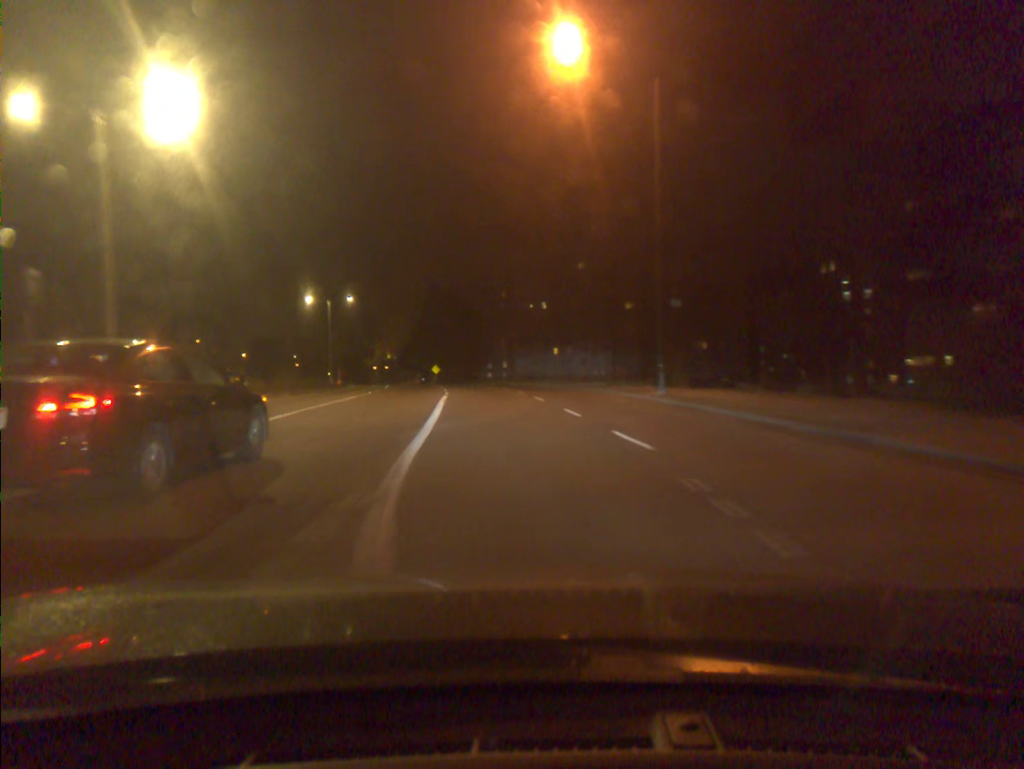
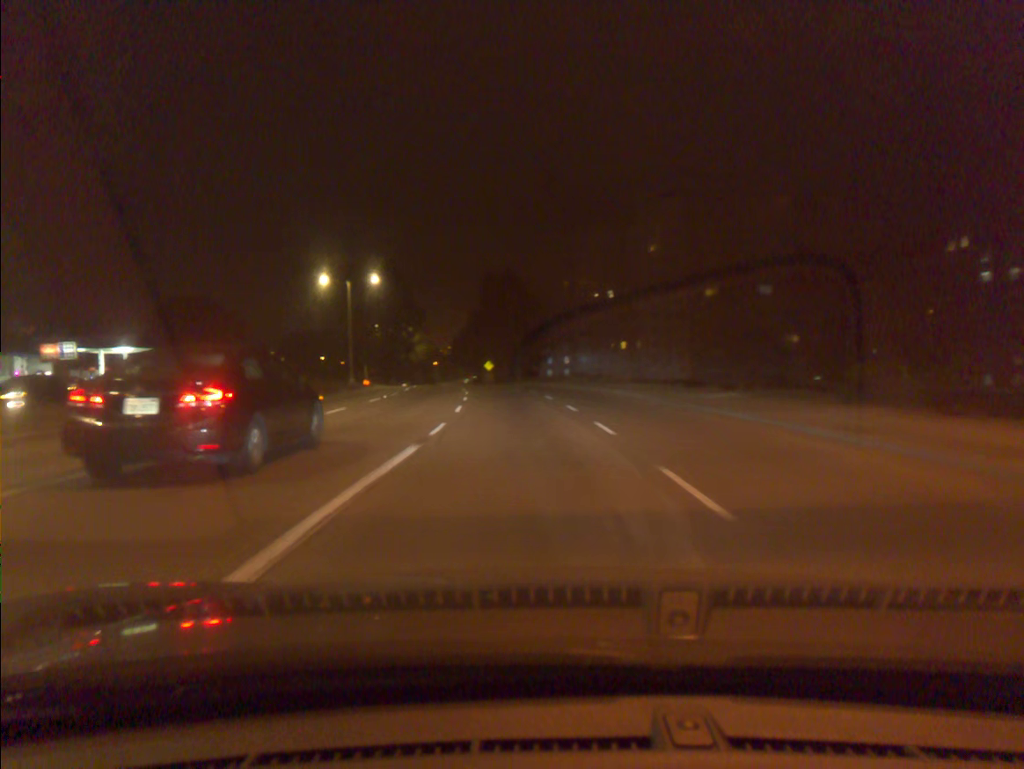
(-0.7, +18.0) m; -4°
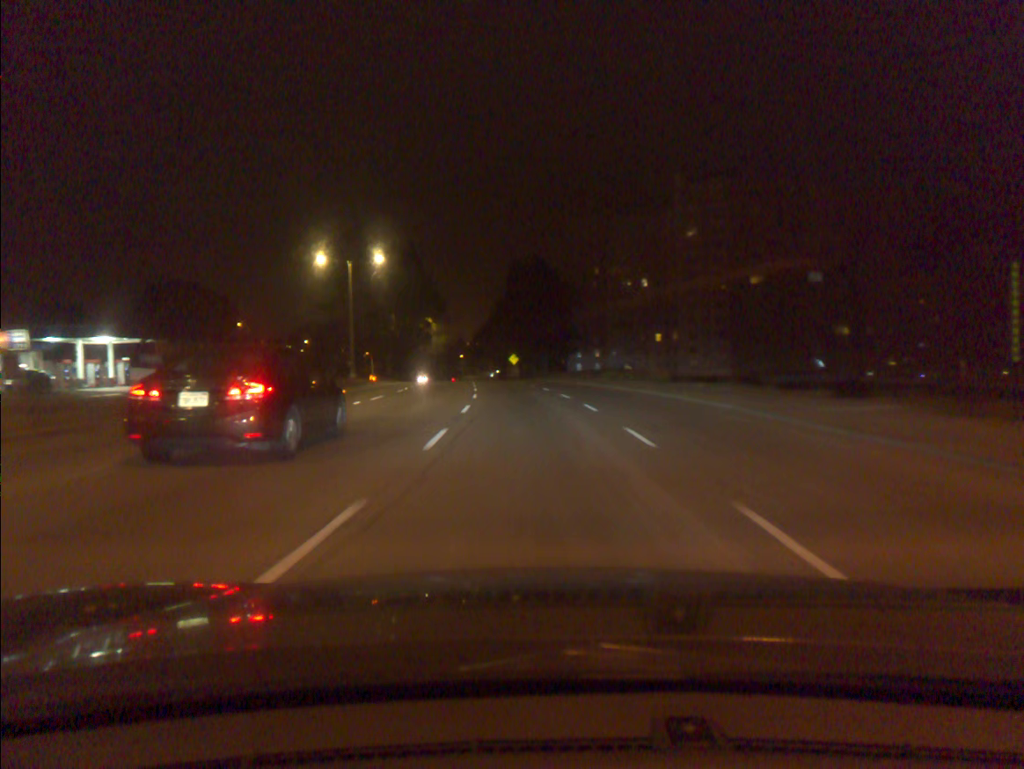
(-0.2, +9.6) m; -2°
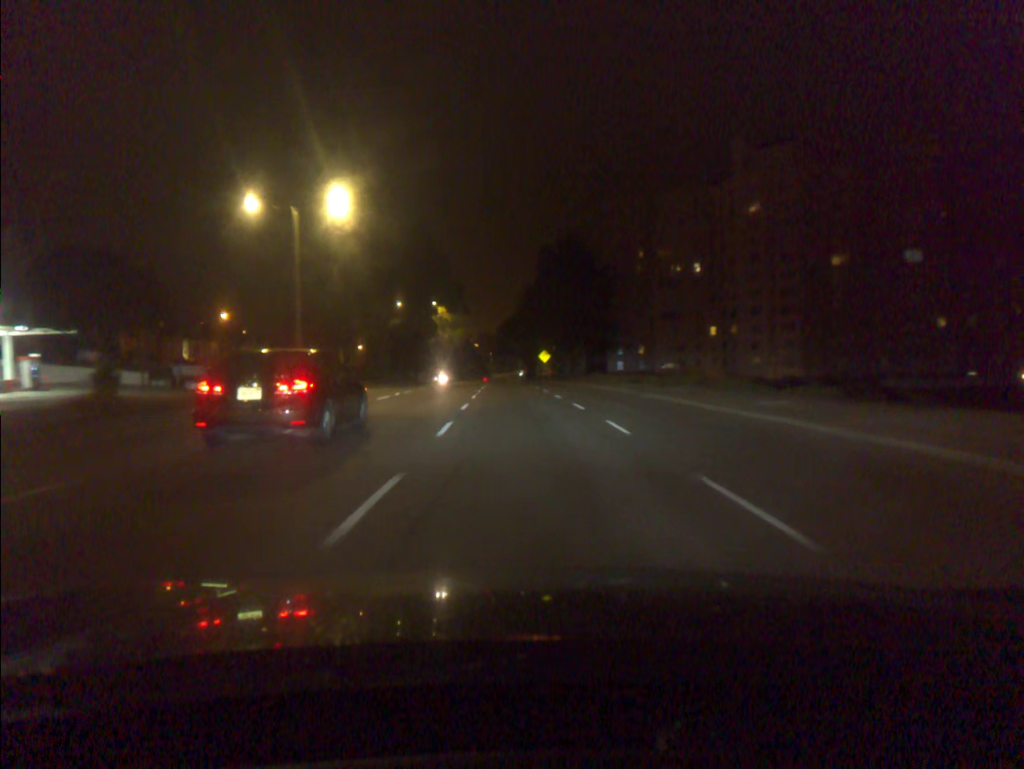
(-0.4, +20.4) m; -2°
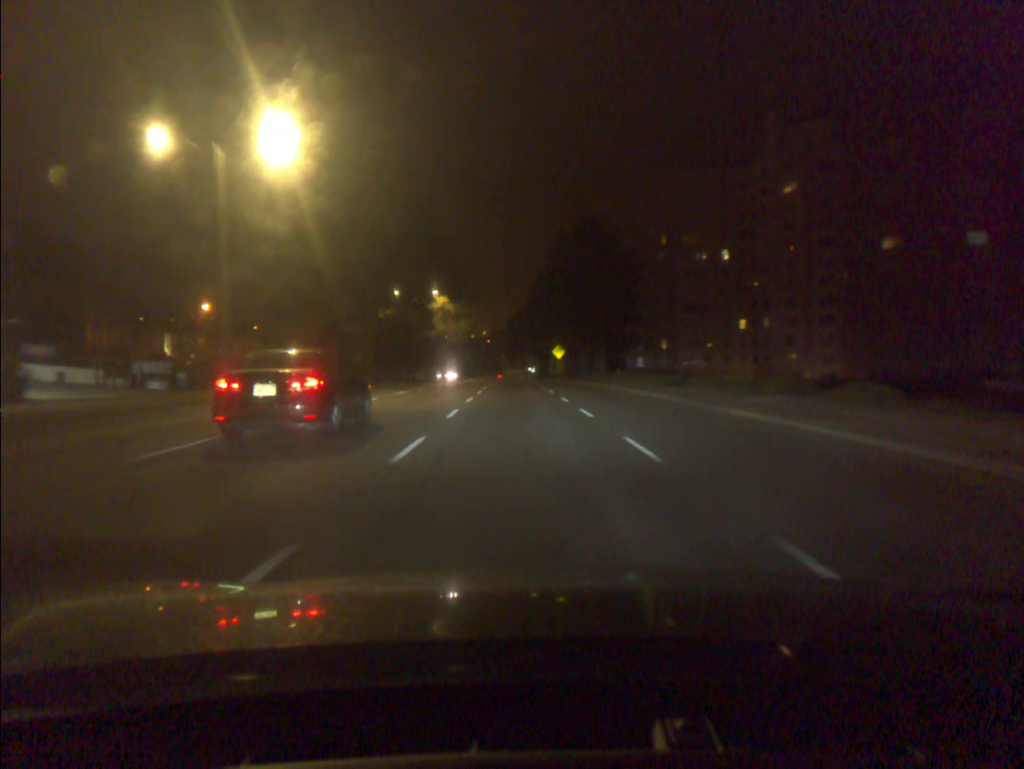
(-0.1, +10.7) m; -1°
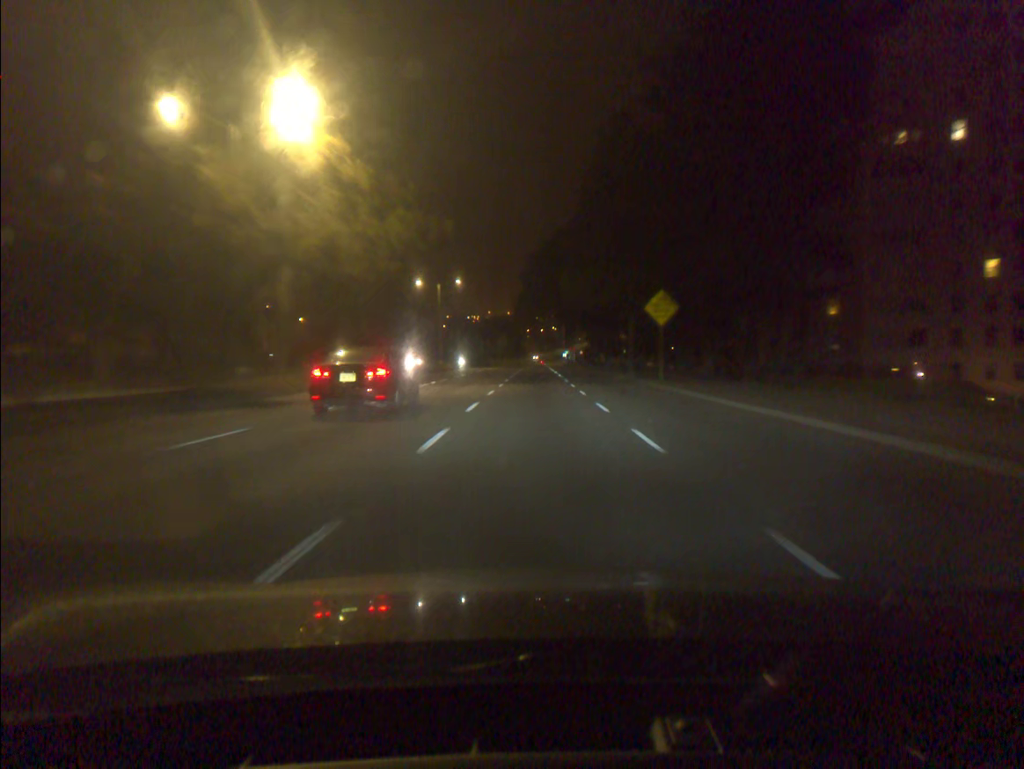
(-1.9, +58.8) m; -2°
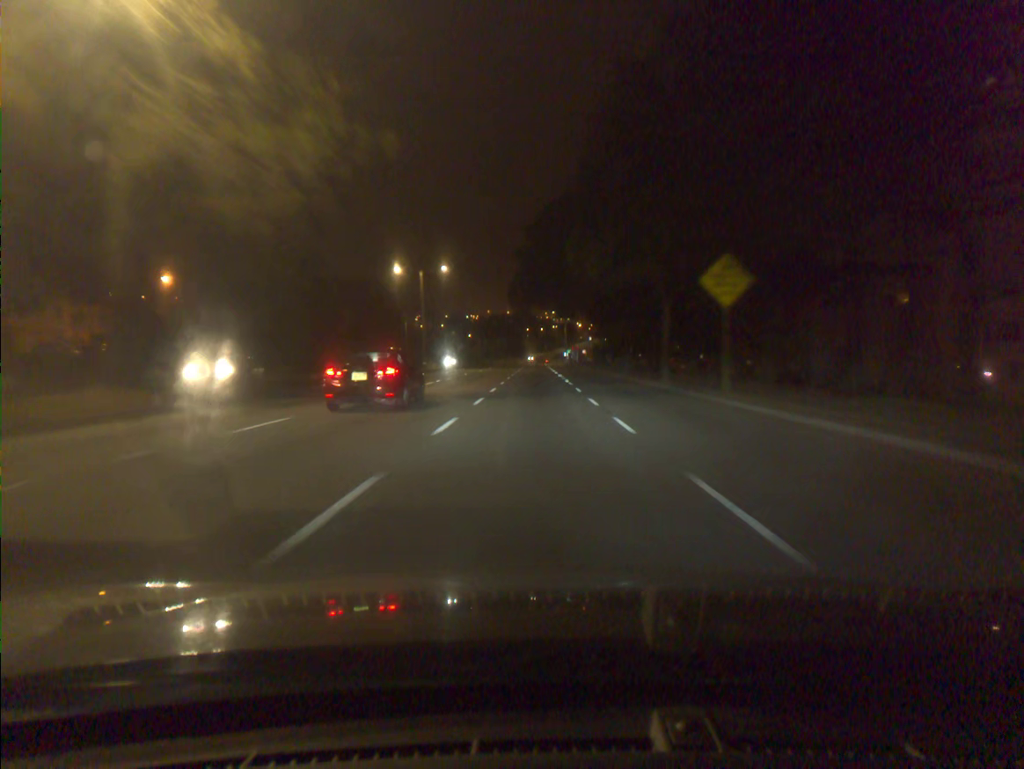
(0.0, +12.6) m; 0°
